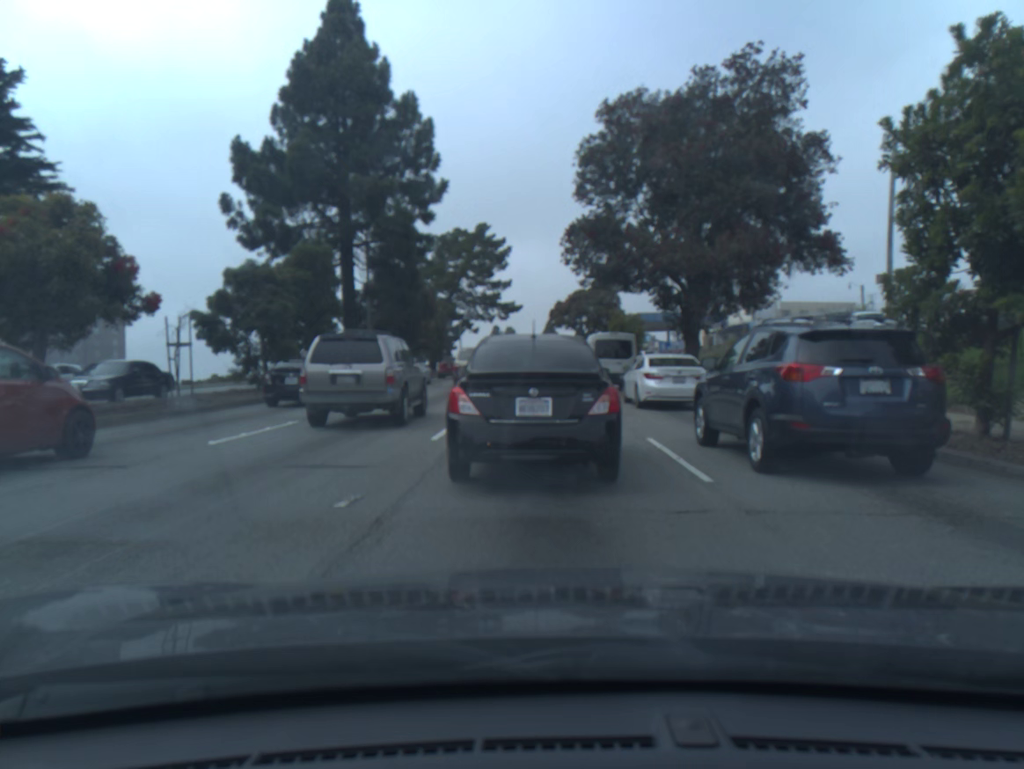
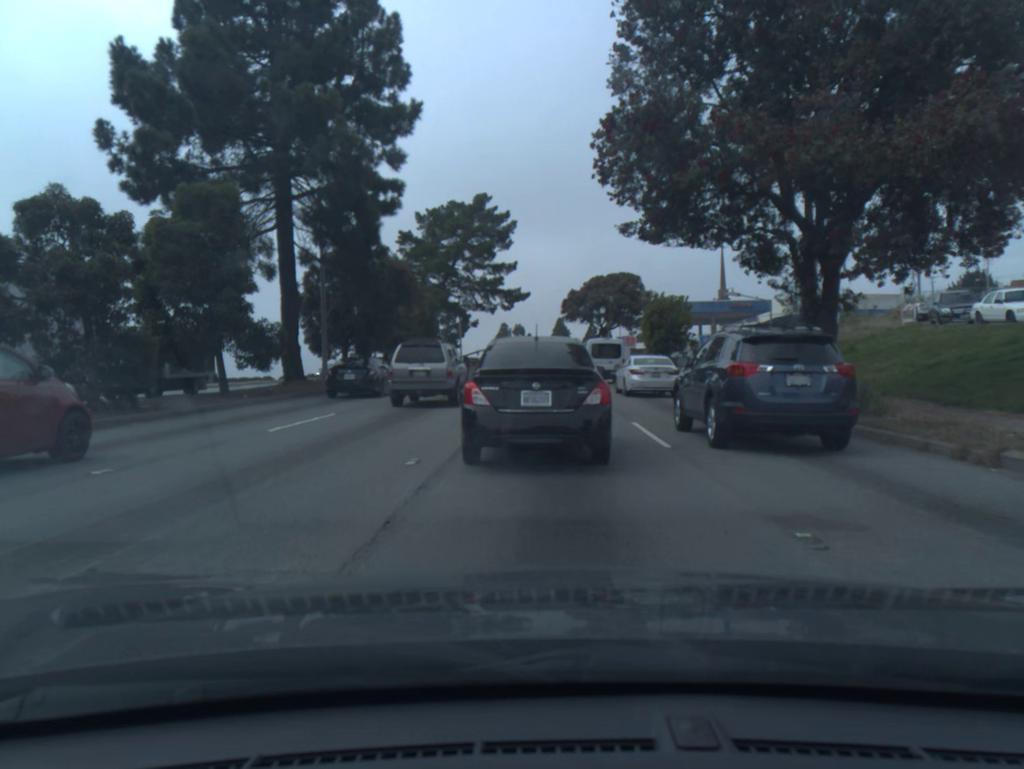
(-0.1, +11.9) m; -1°
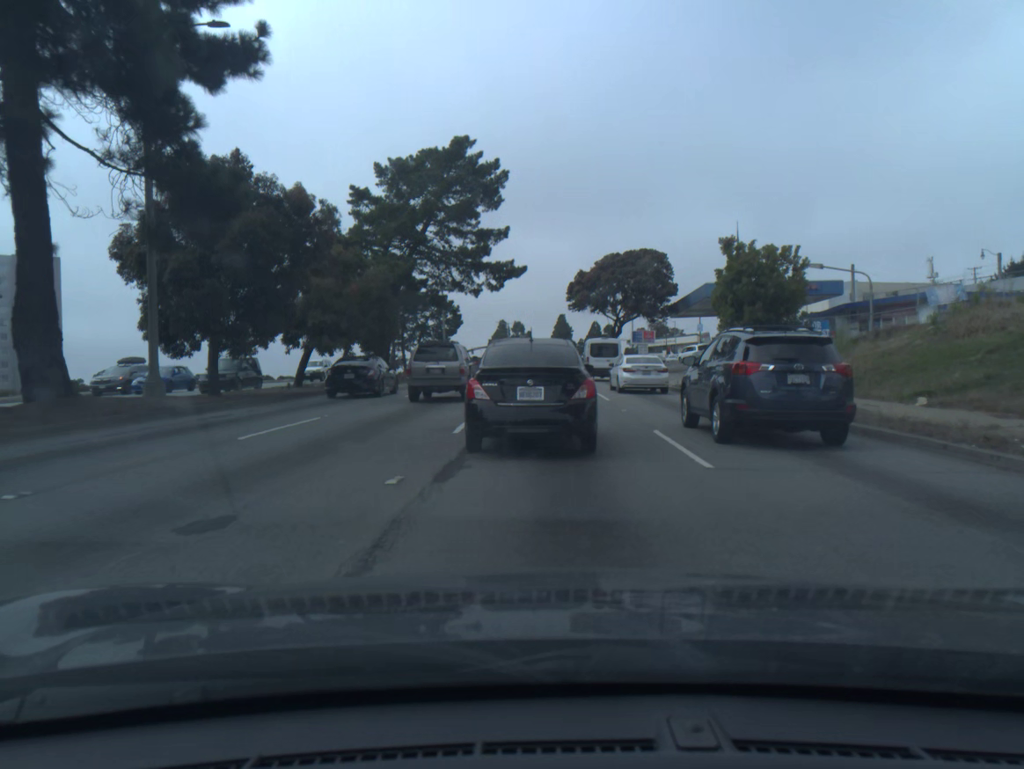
(0.0, +16.0) m; 0°
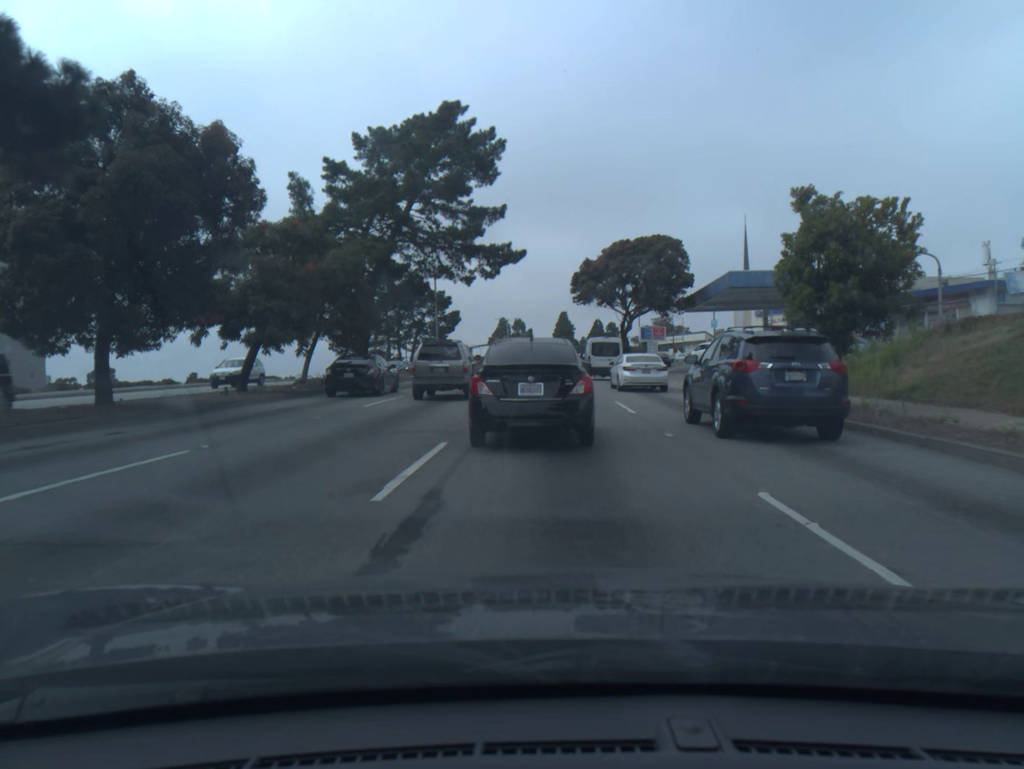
(0.0, +6.1) m; 0°
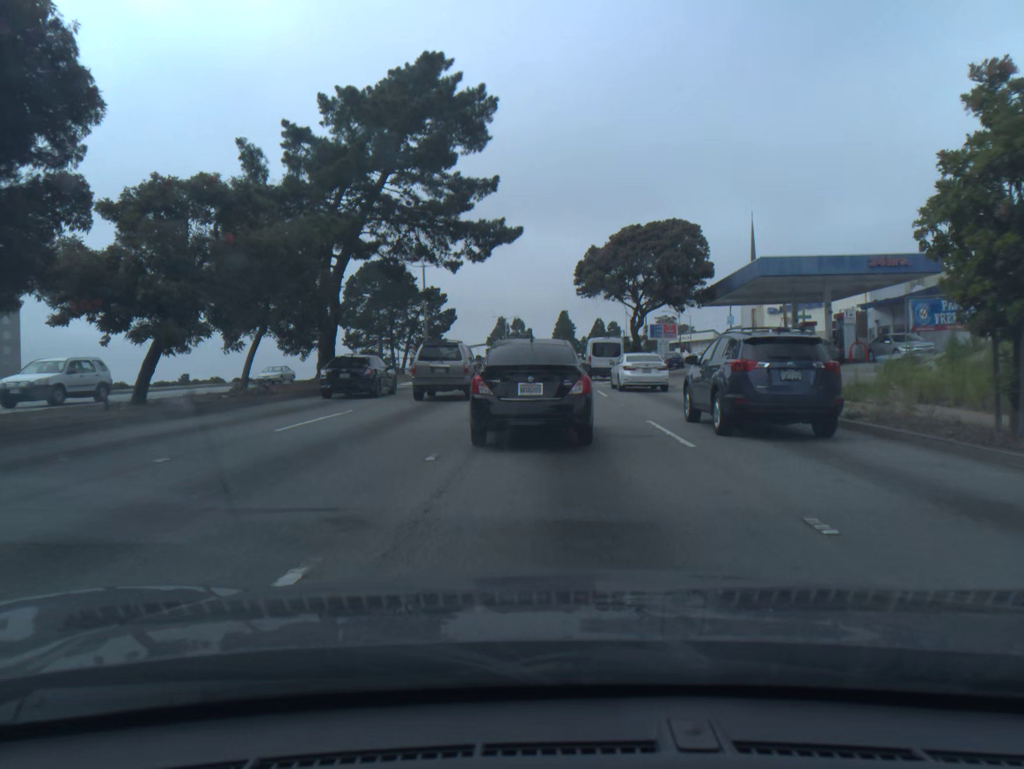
(0.0, +6.6) m; 0°
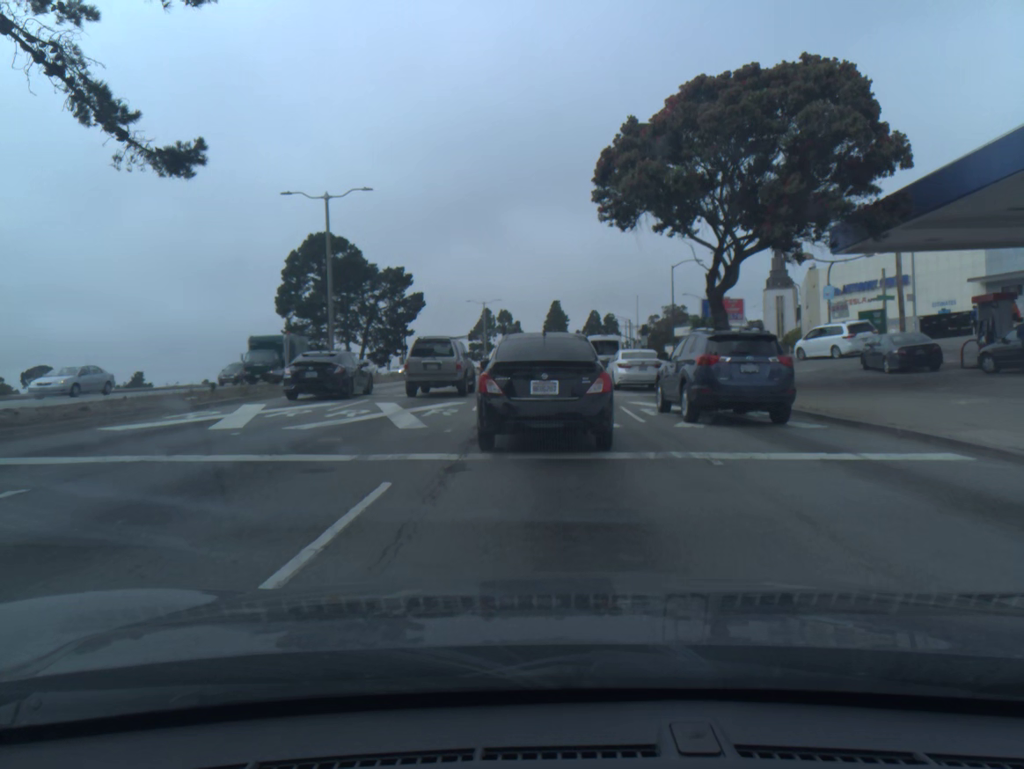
(+0.1, +26.3) m; +1°
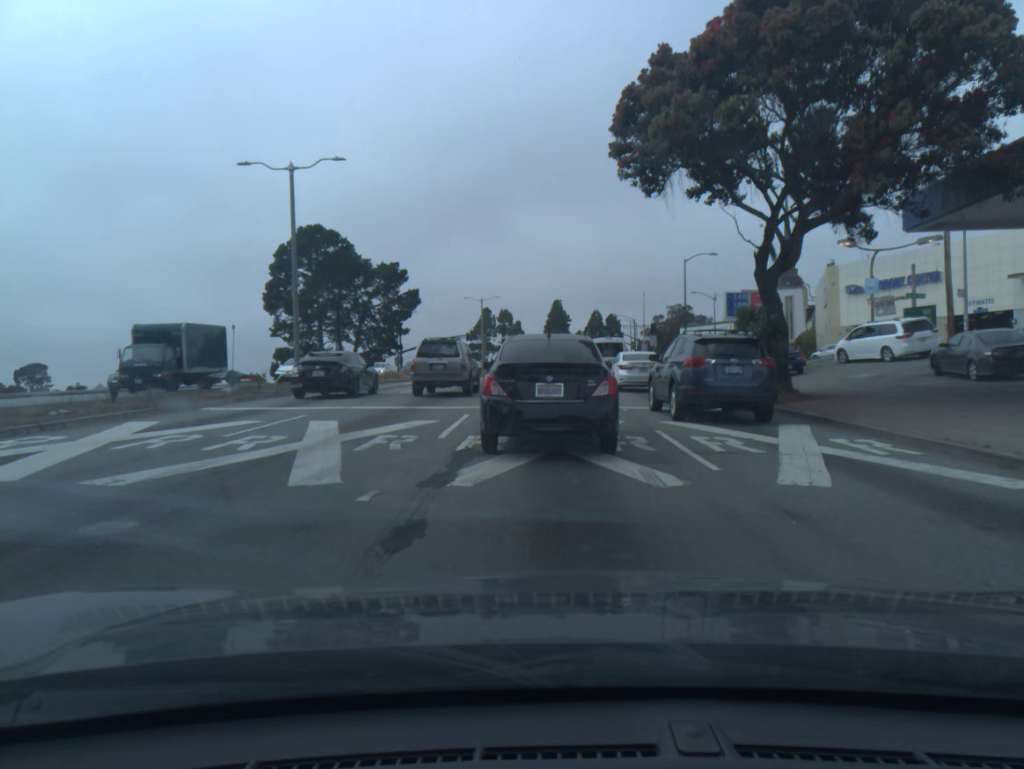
(0.0, +5.9) m; 0°
